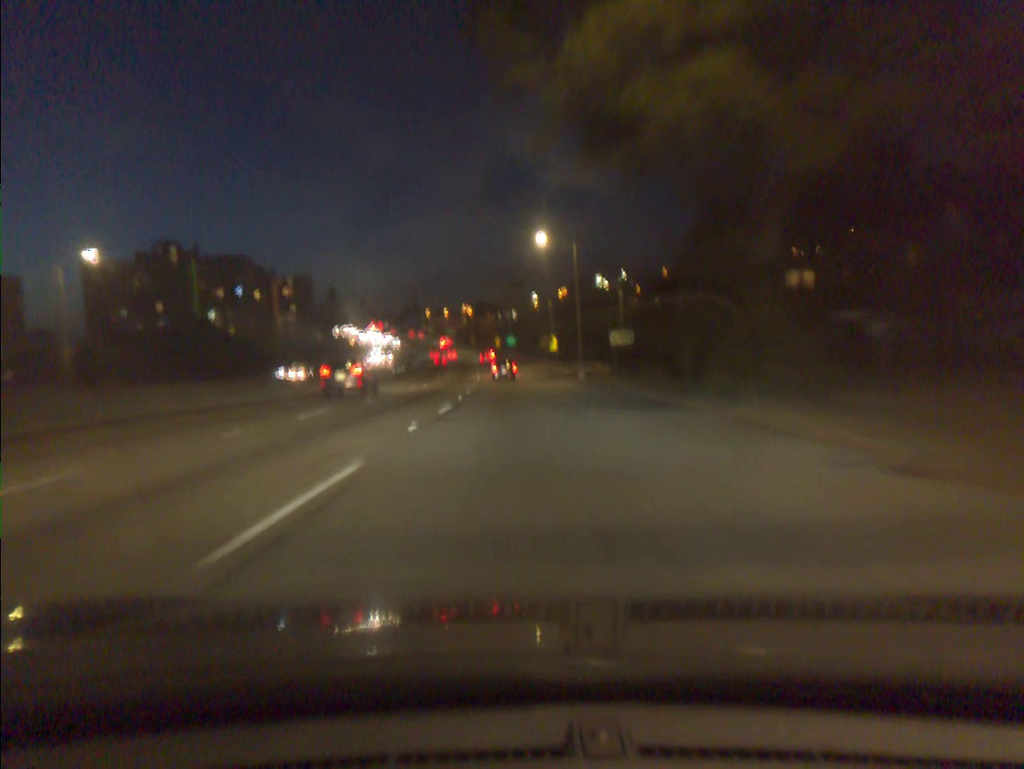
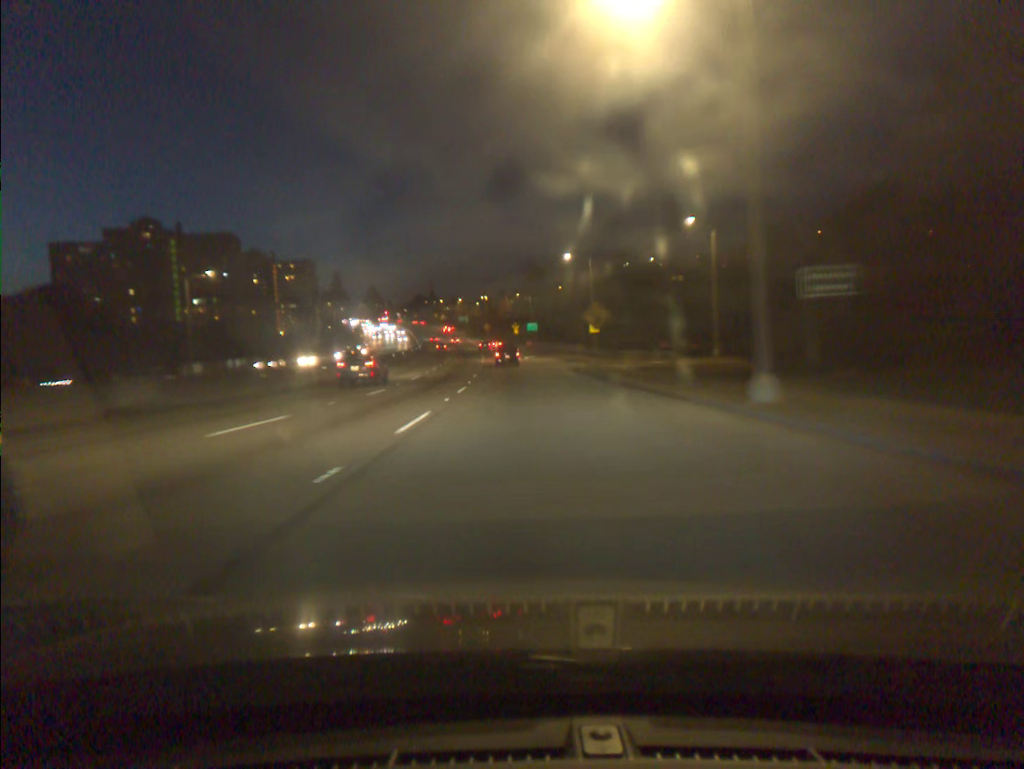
(-0.5, +35.8) m; -2°
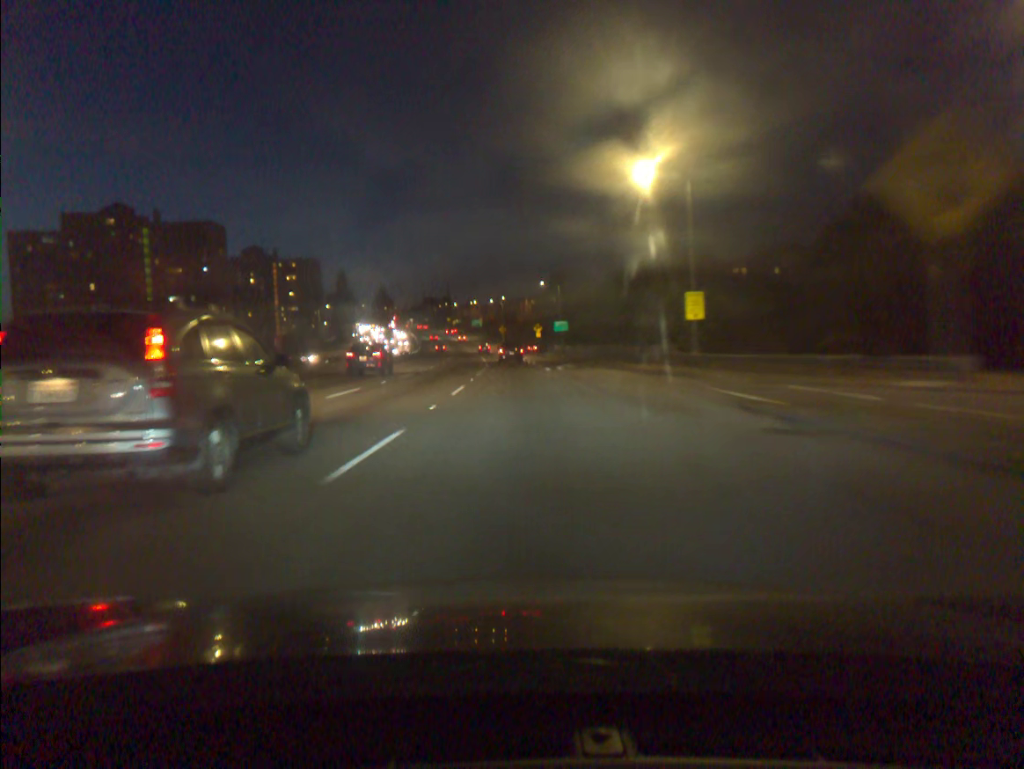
(-0.5, +35.8) m; -1°
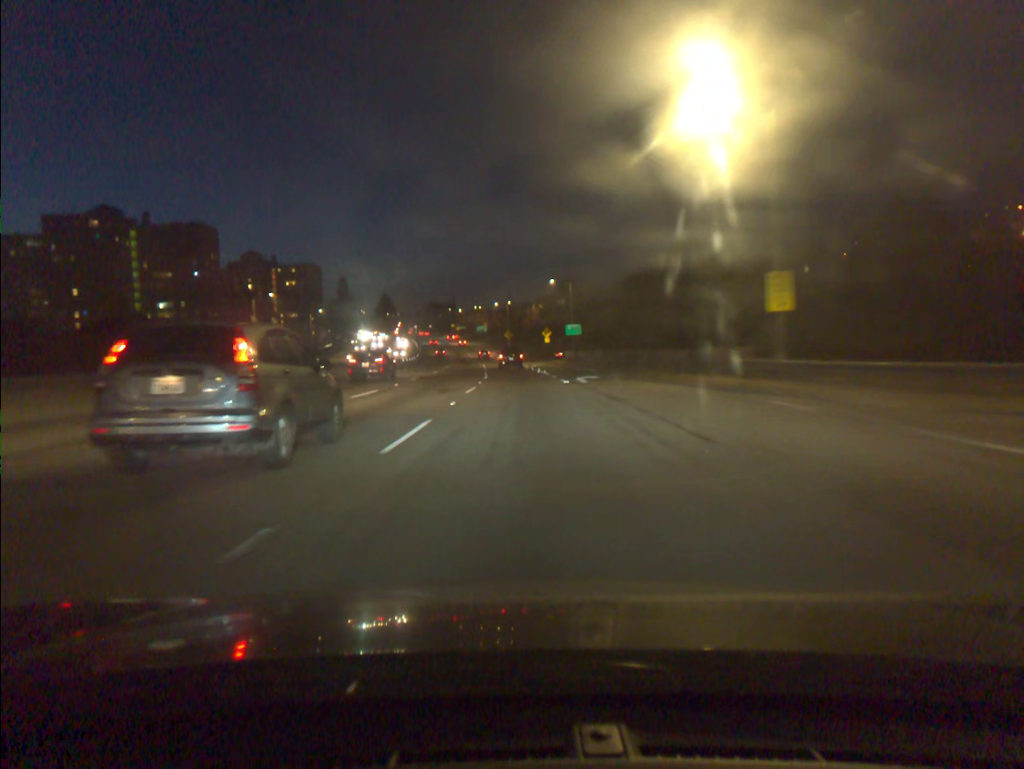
(-0.1, +11.9) m; 0°
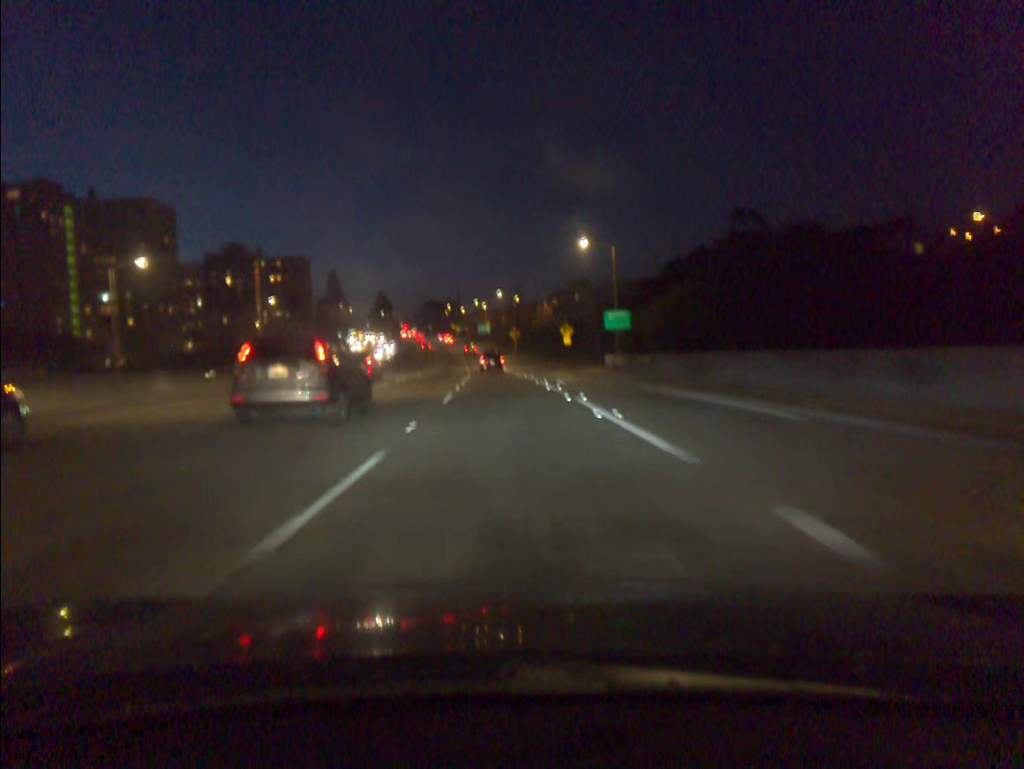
(-0.2, +35.3) m; -1°
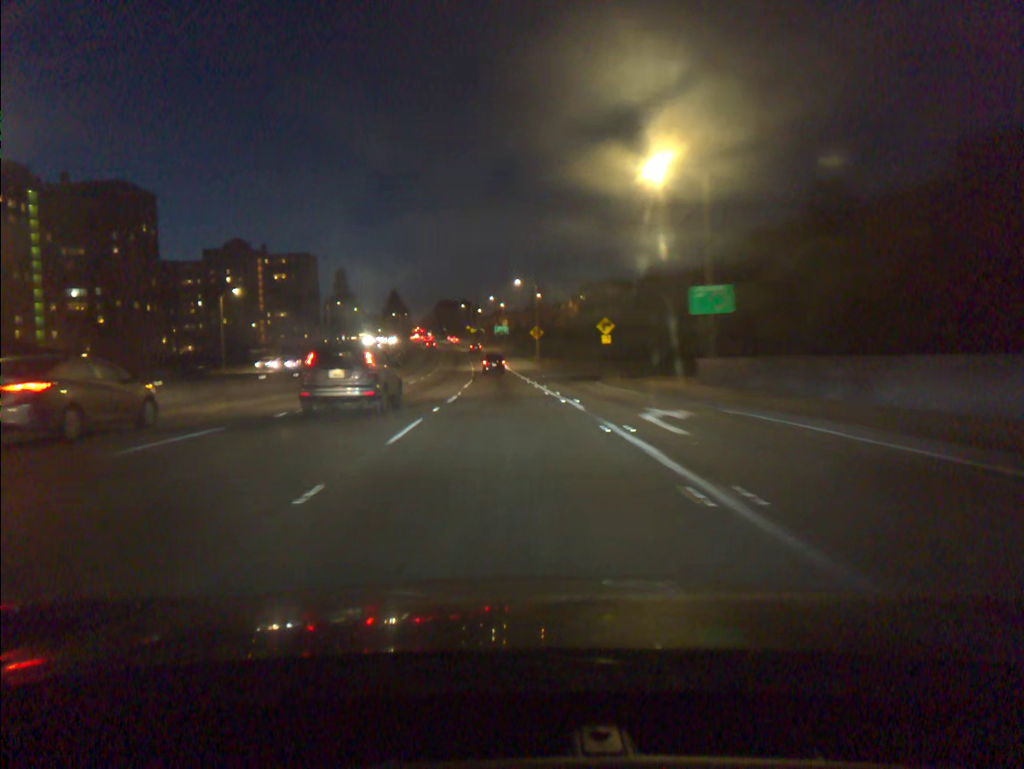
(-0.3, +23.4) m; -2°
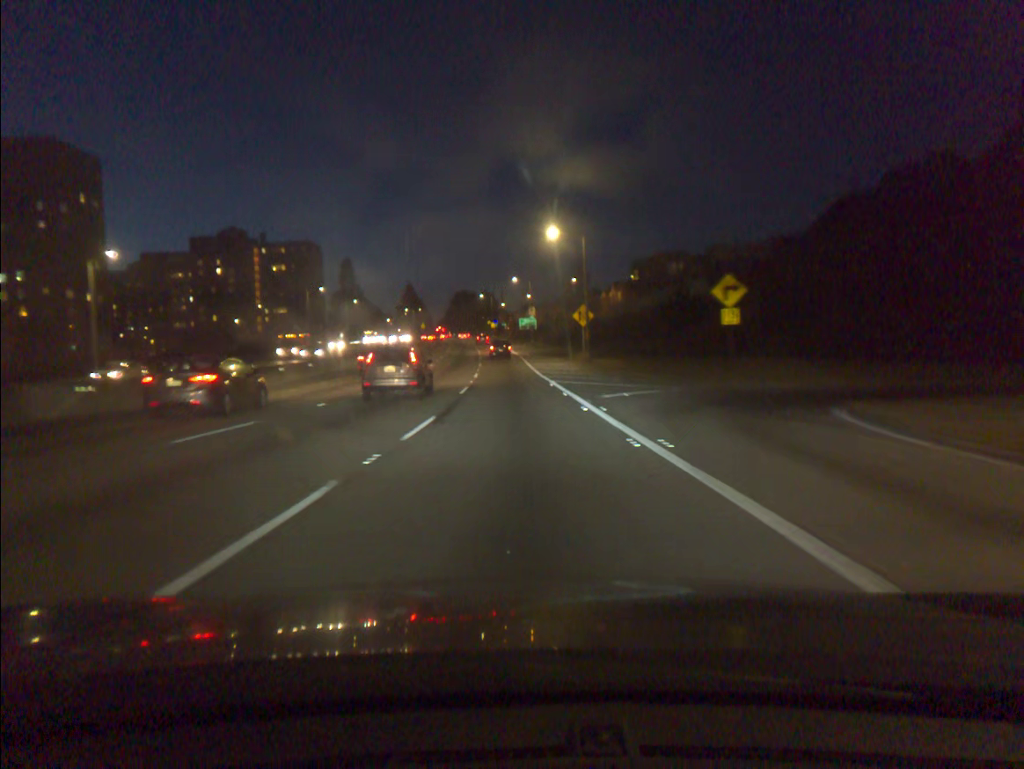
(-0.7, +34.9) m; -2°
